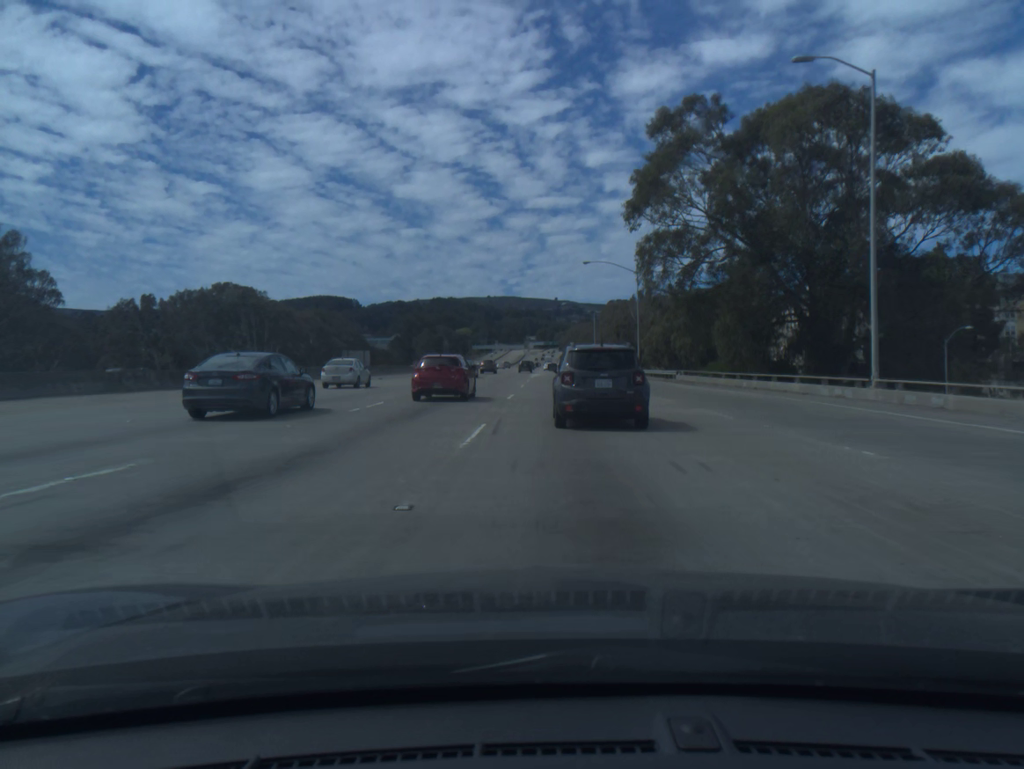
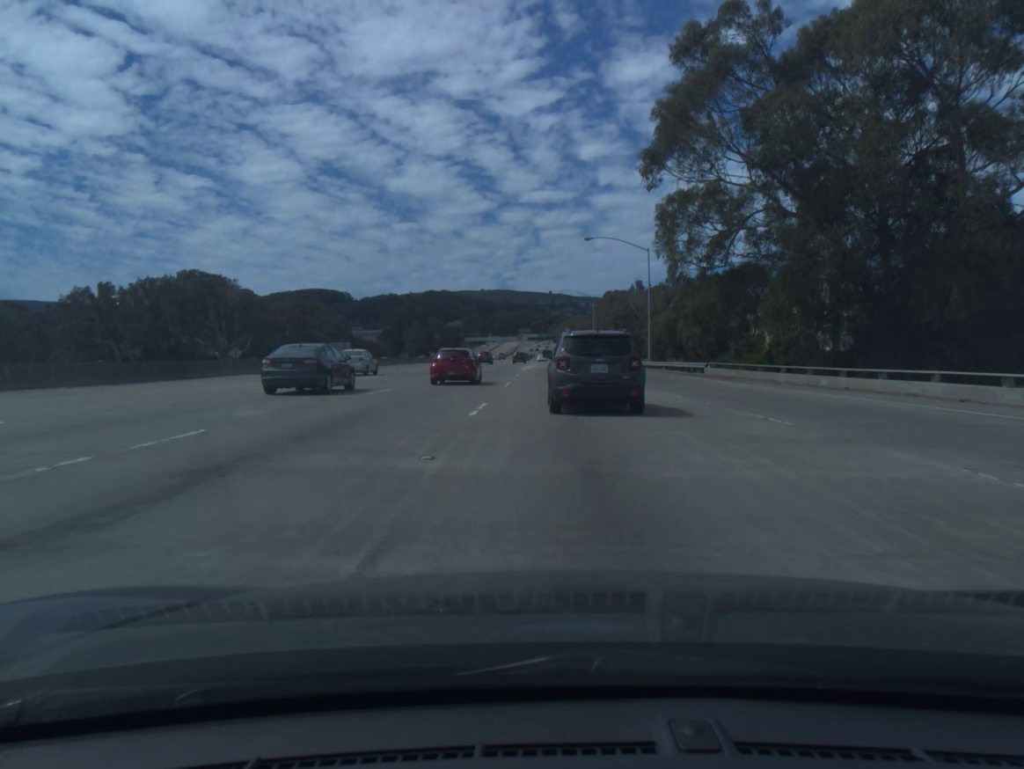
(+0.1, +12.4) m; +1°
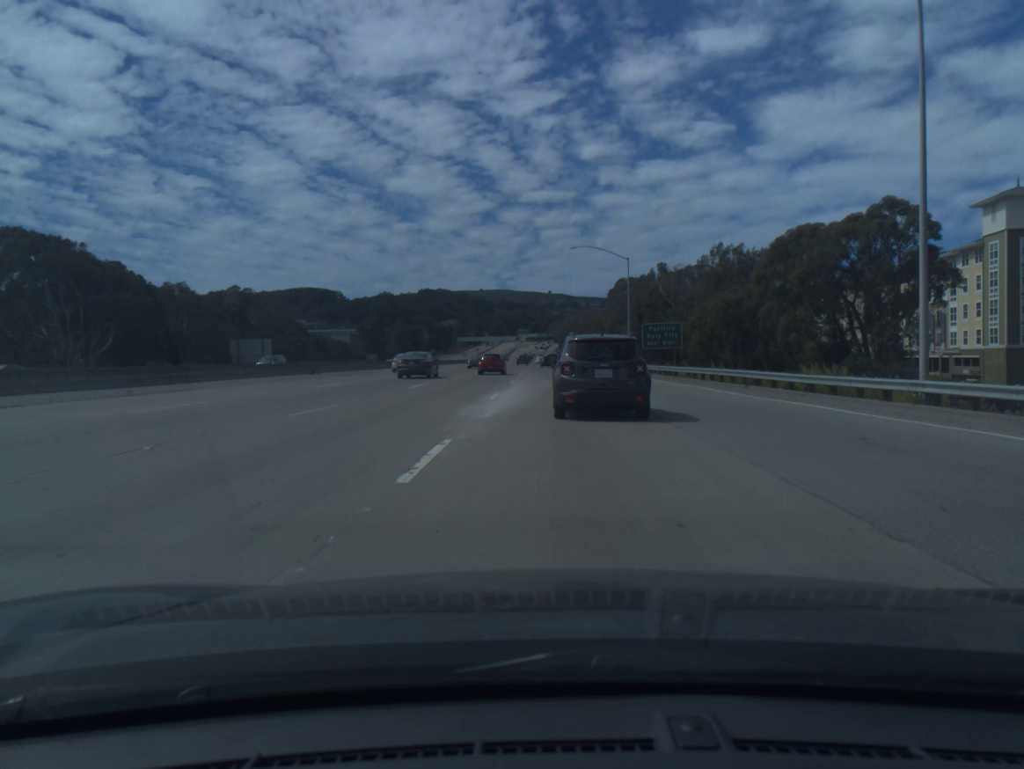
(0.0, +50.5) m; 0°
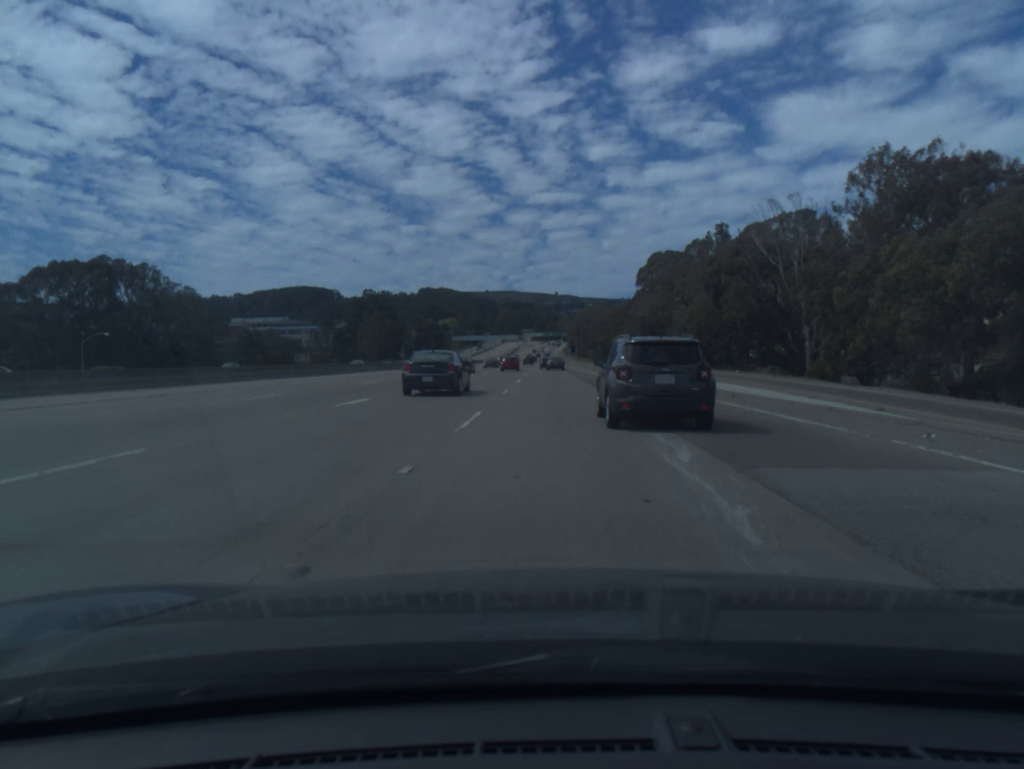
(+0.1, +67.0) m; 0°
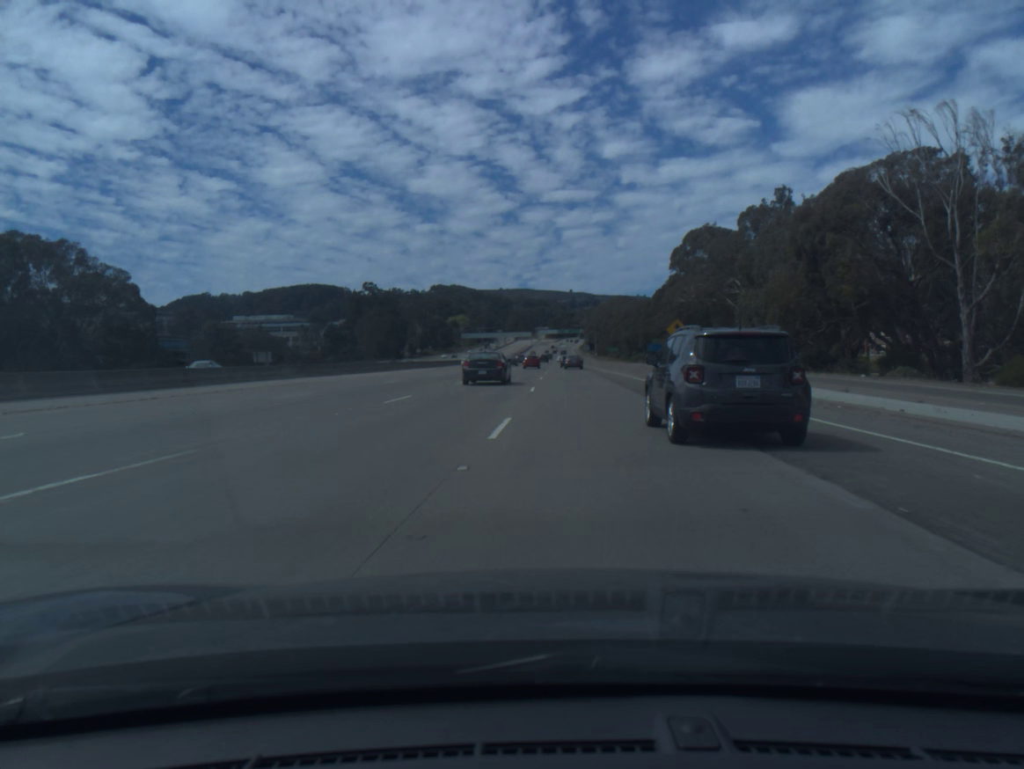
(-0.2, +29.0) m; -1°
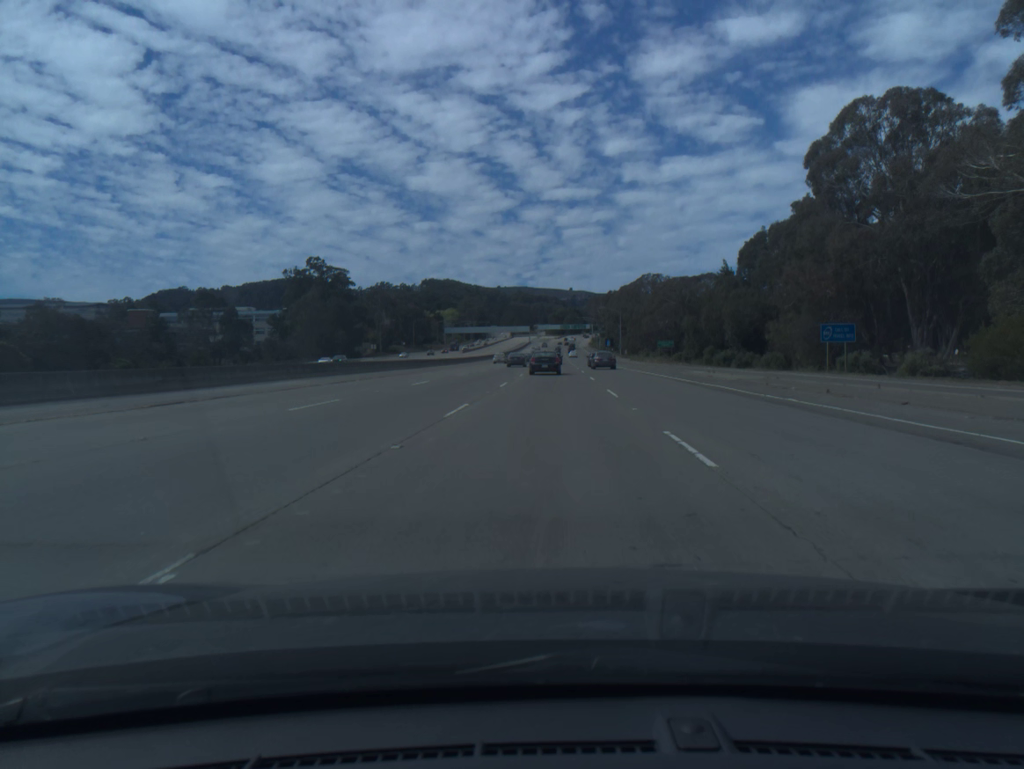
(-0.8, +78.6) m; 0°
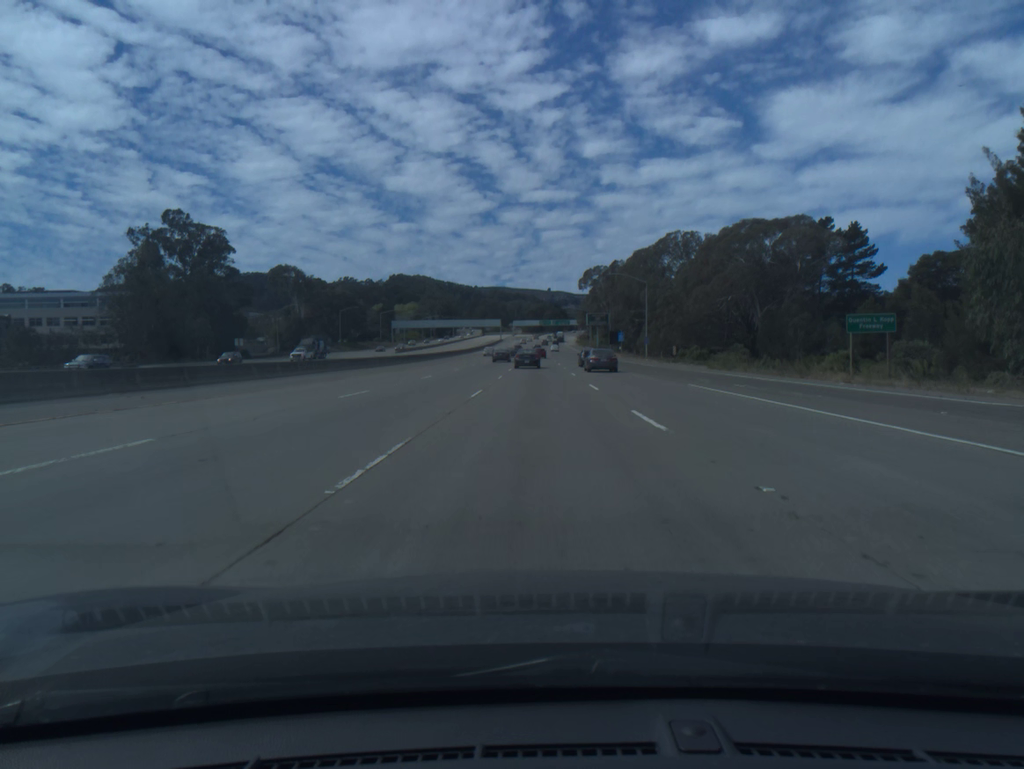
(+1.5, +81.4) m; +2°
